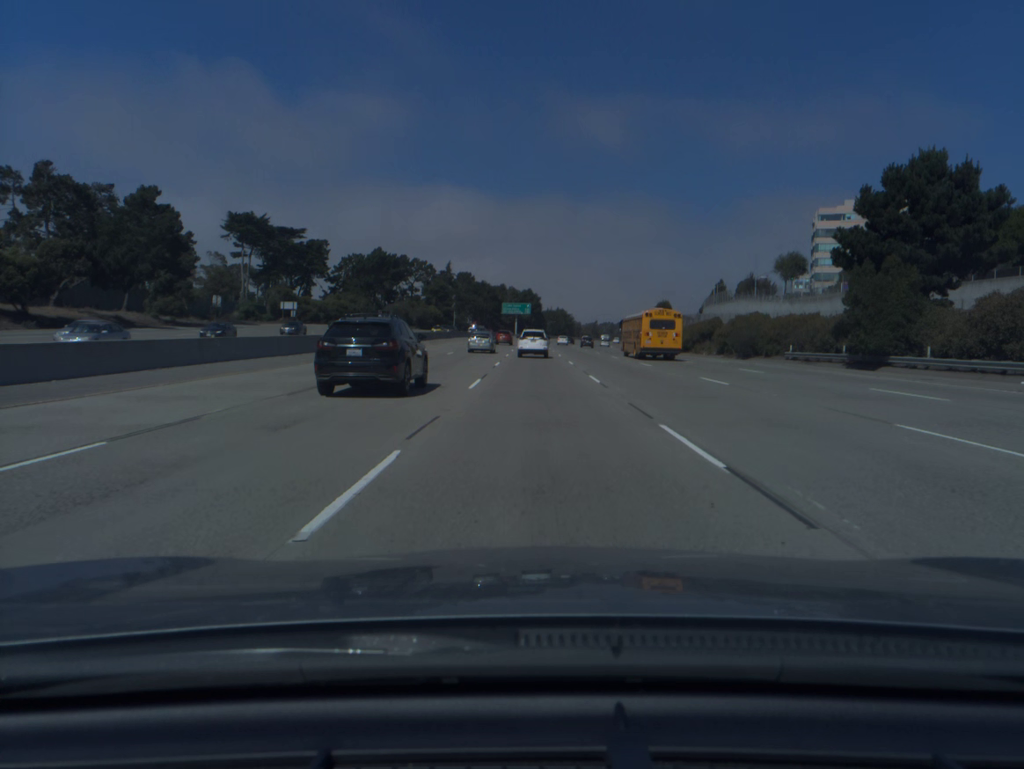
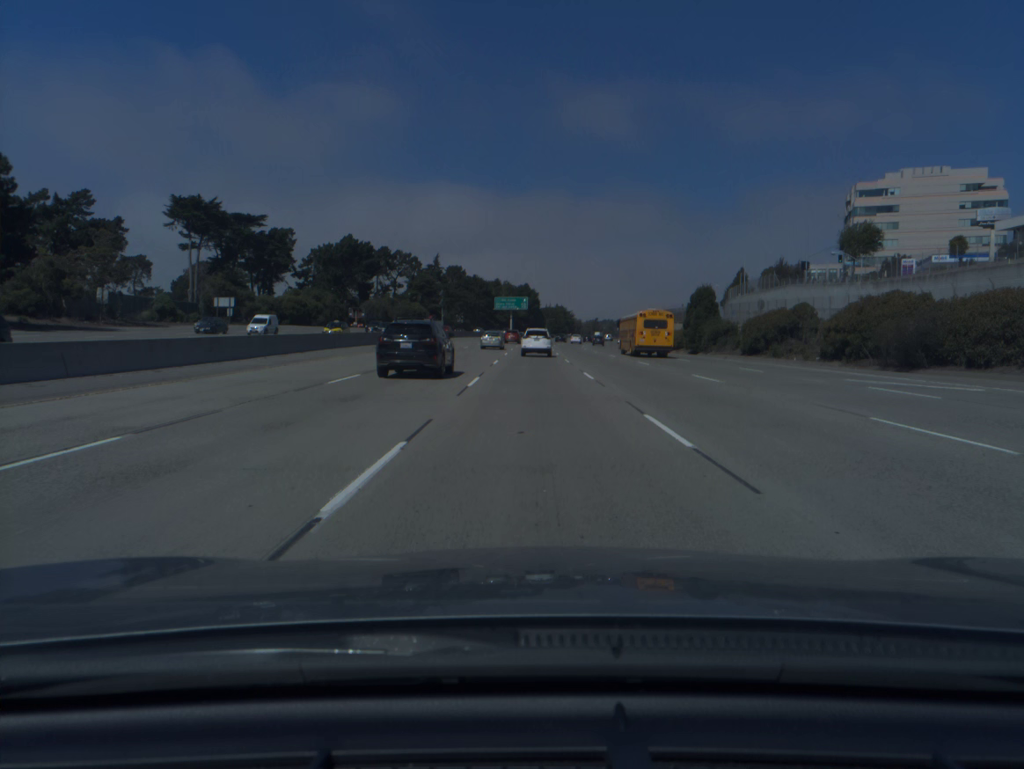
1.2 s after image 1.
(0.0, +28.1) m; 0°
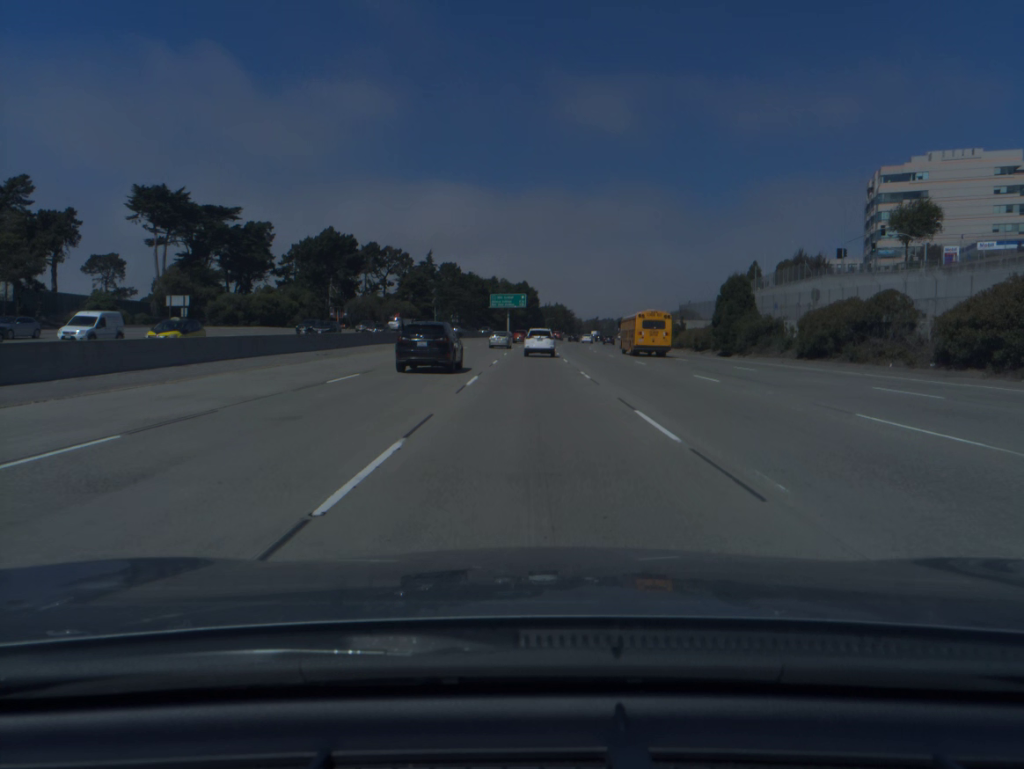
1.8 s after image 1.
(0.0, +14.1) m; 0°
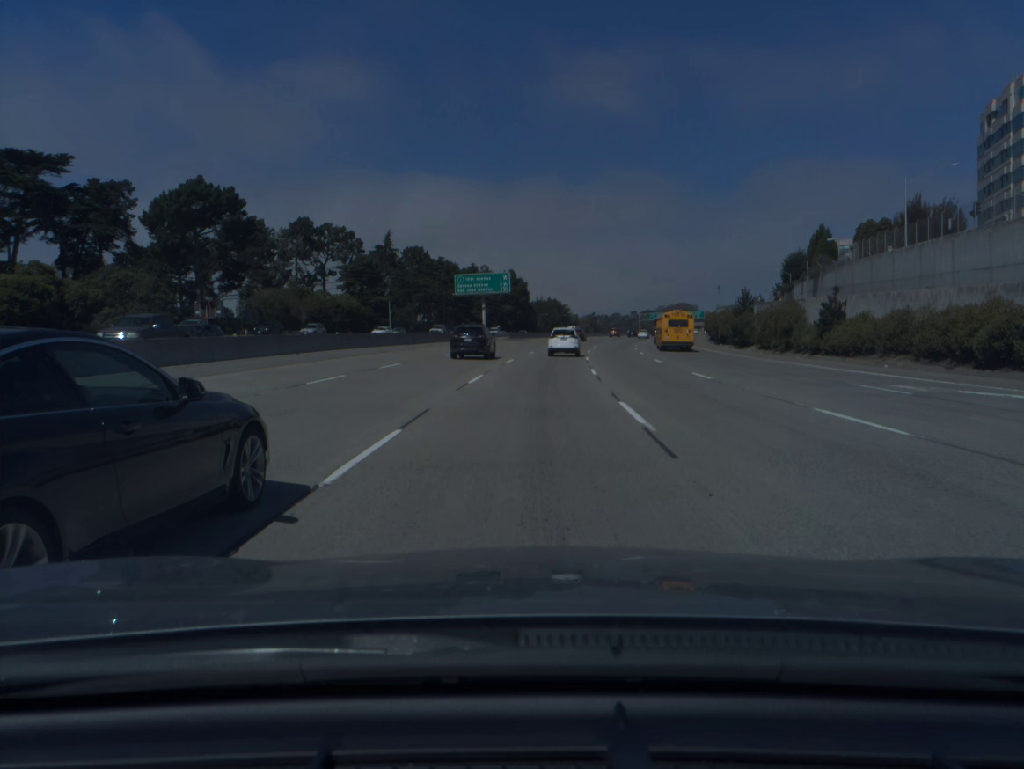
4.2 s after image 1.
(+0.2, +56.1) m; +1°
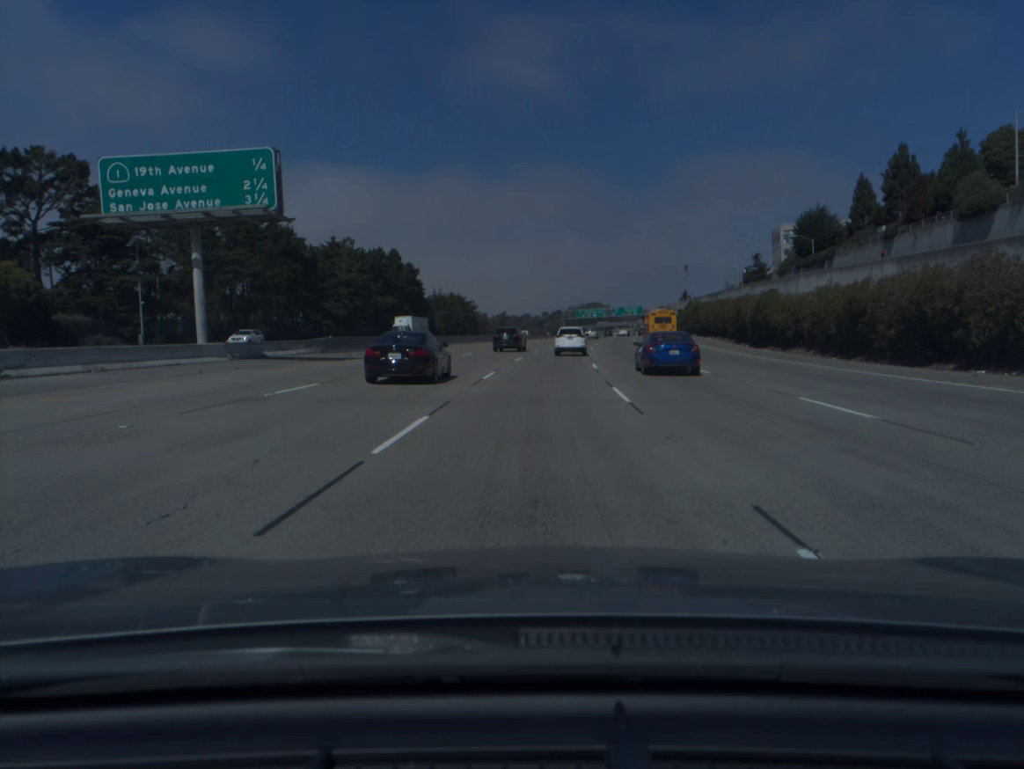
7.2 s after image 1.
(+3.5, +69.4) m; +7°
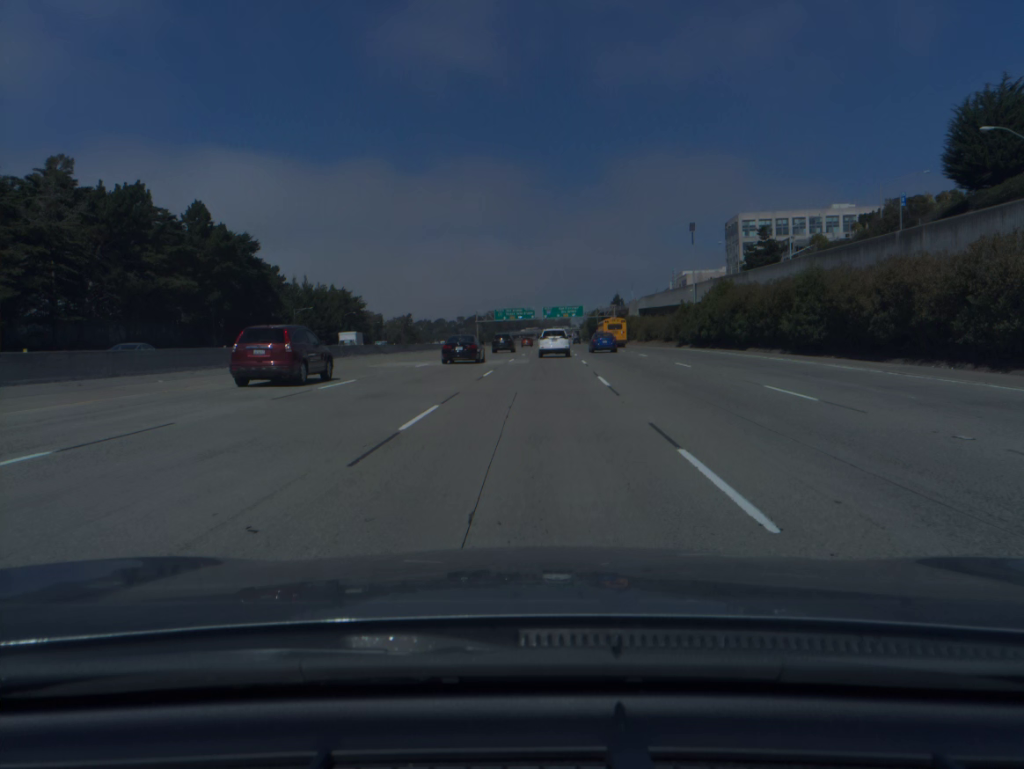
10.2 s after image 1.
(+3.7, +68.8) m; +6°
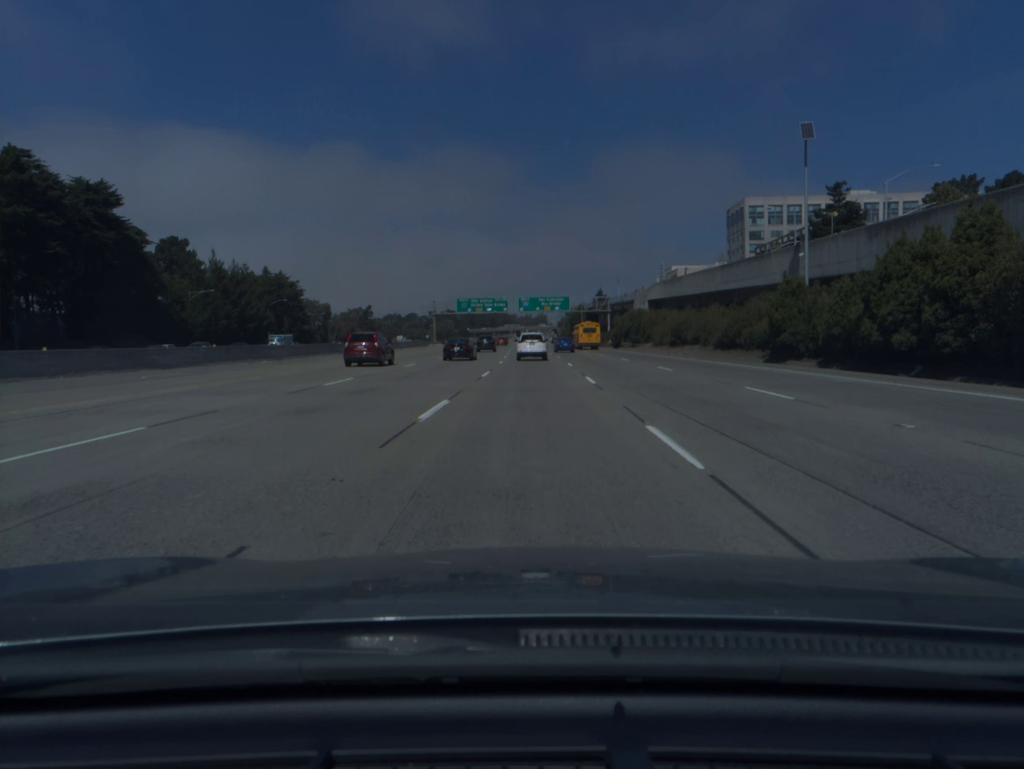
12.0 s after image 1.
(+0.8, +41.1) m; +2°
